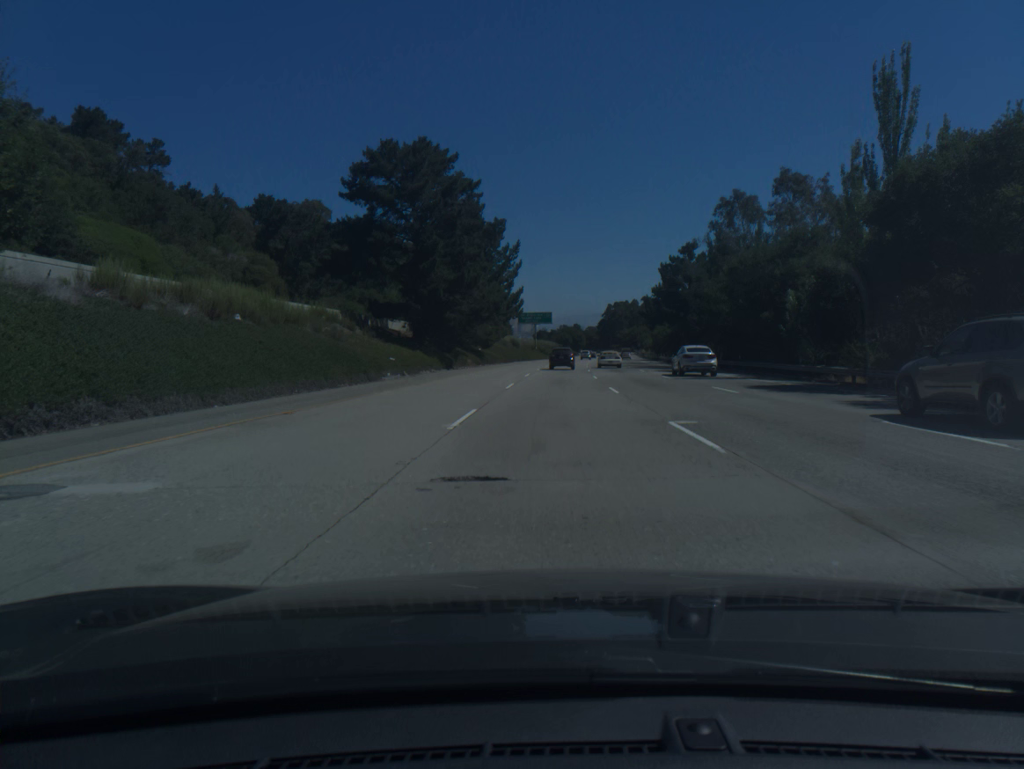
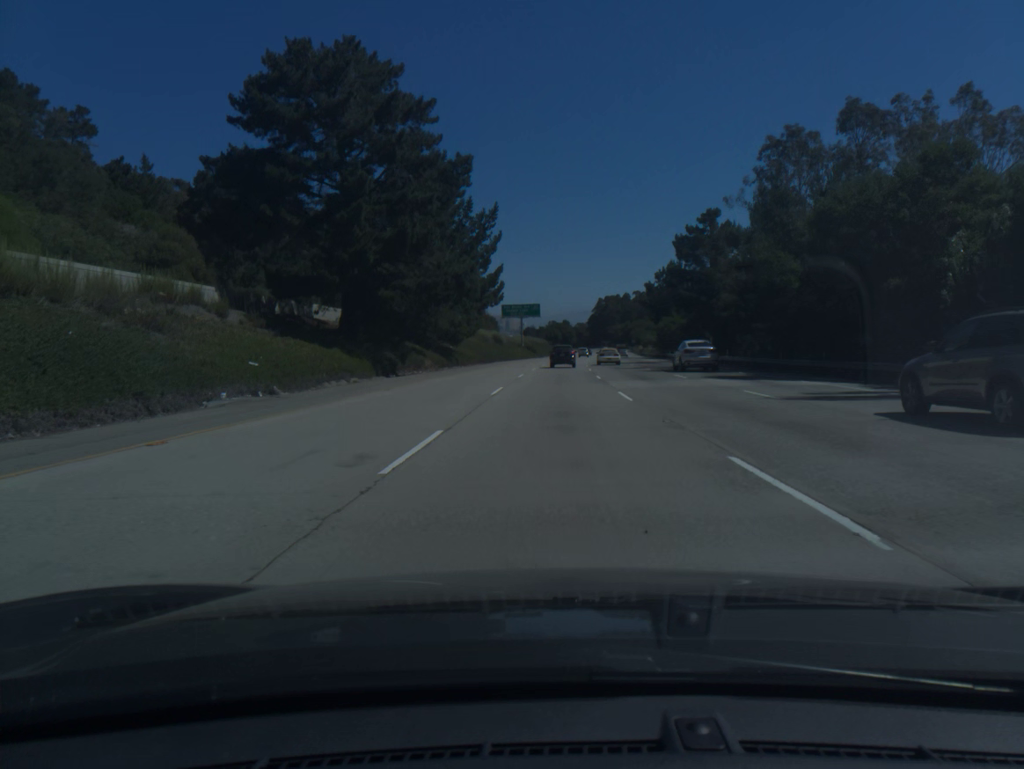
(+0.2, +19.5) m; +1°
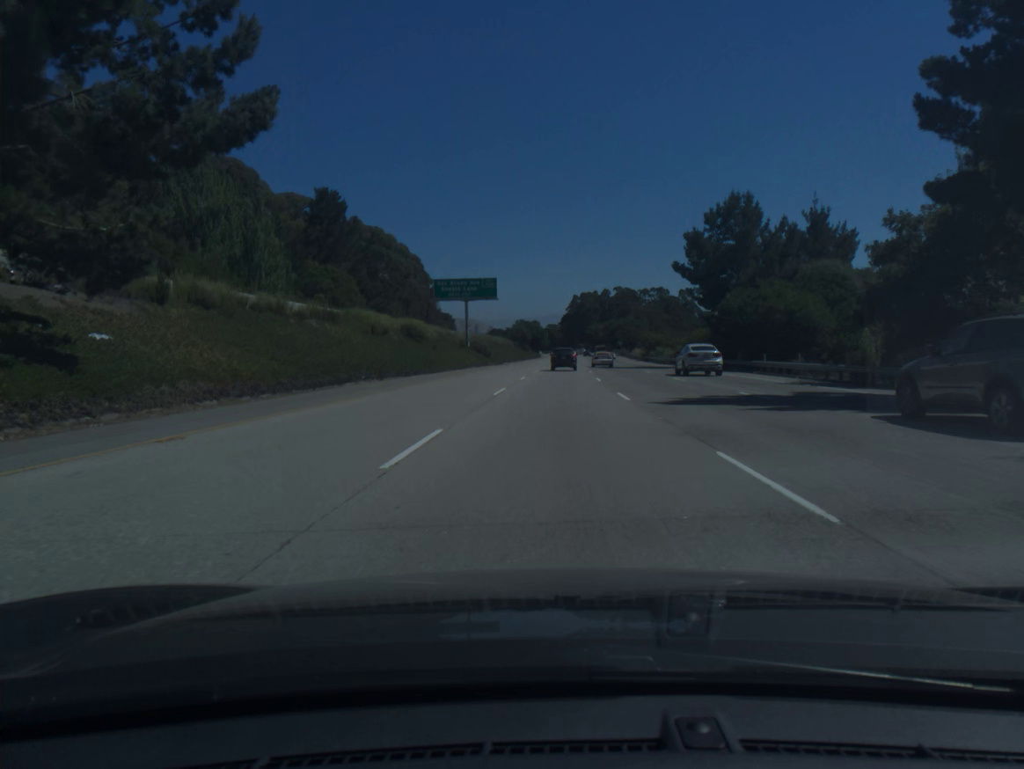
(+1.2, +57.9) m; +2°
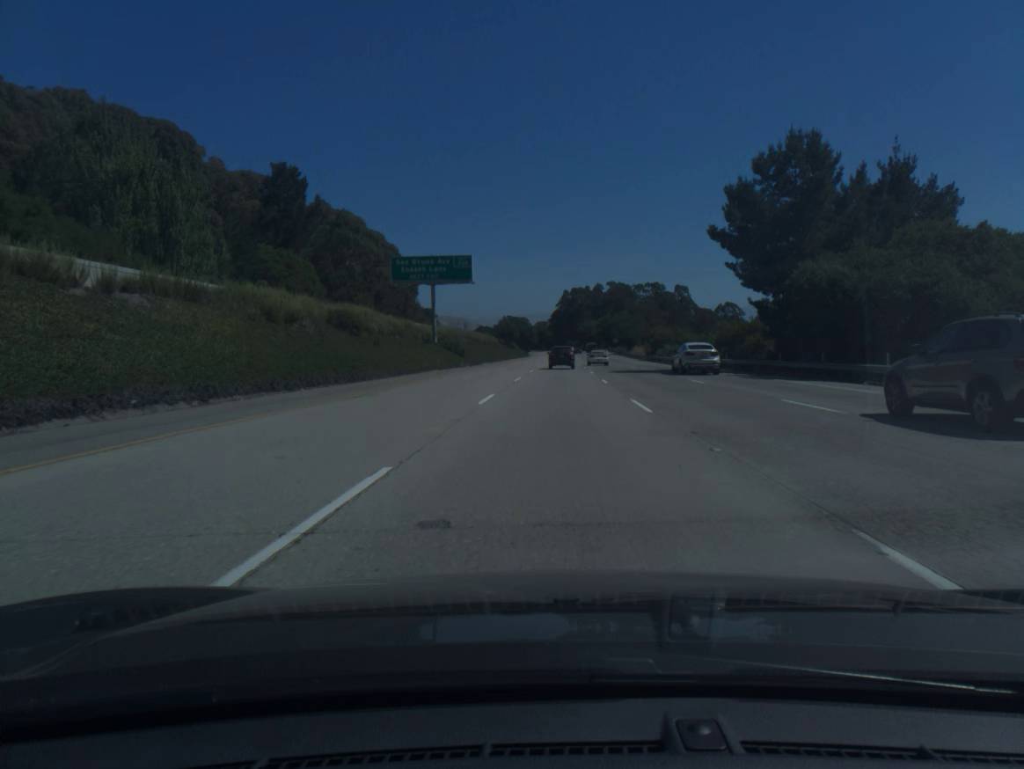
(+0.1, +19.1) m; +1°
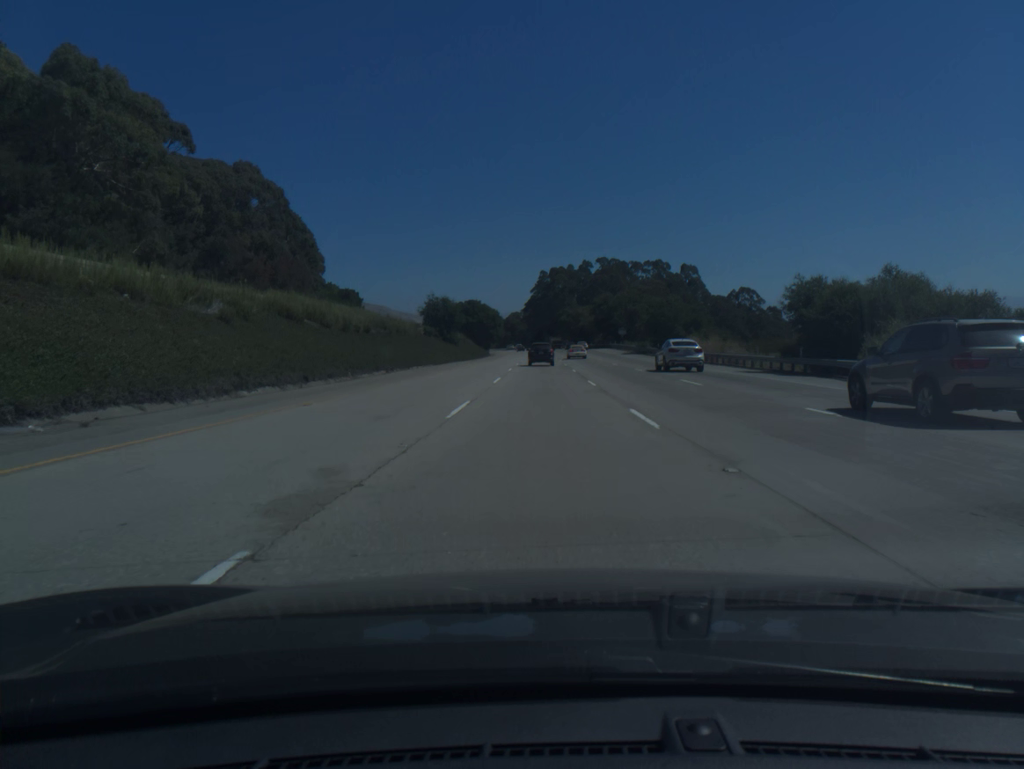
(+1.7, +76.0) m; +2°
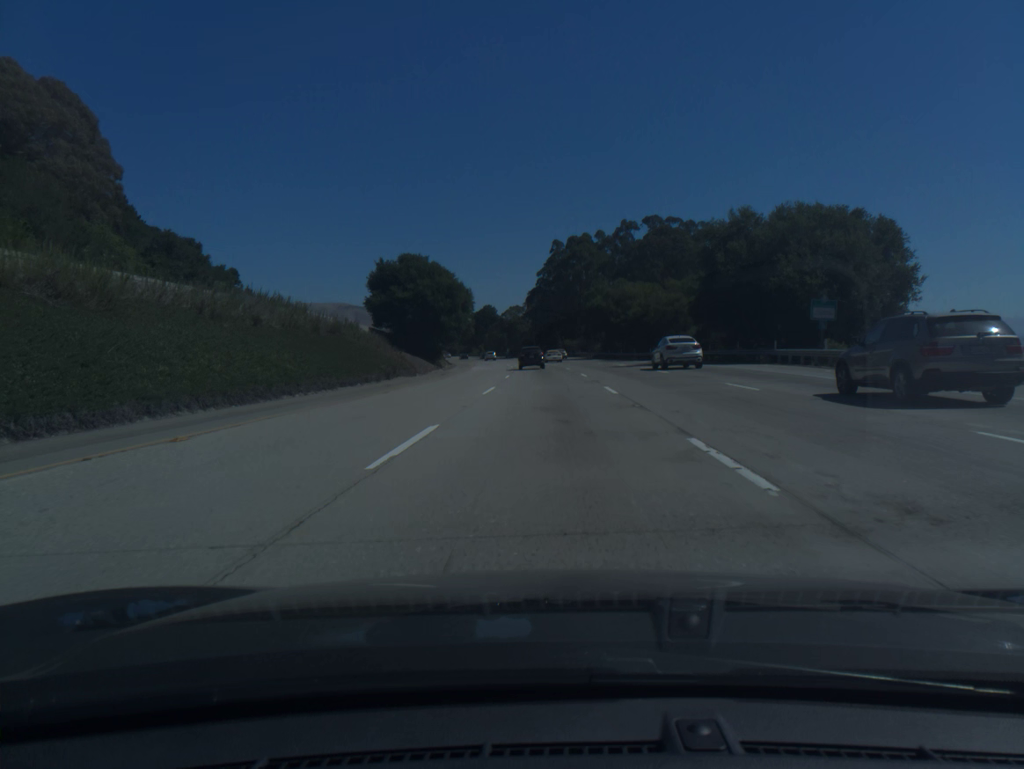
(-0.6, +94.0) m; -1°
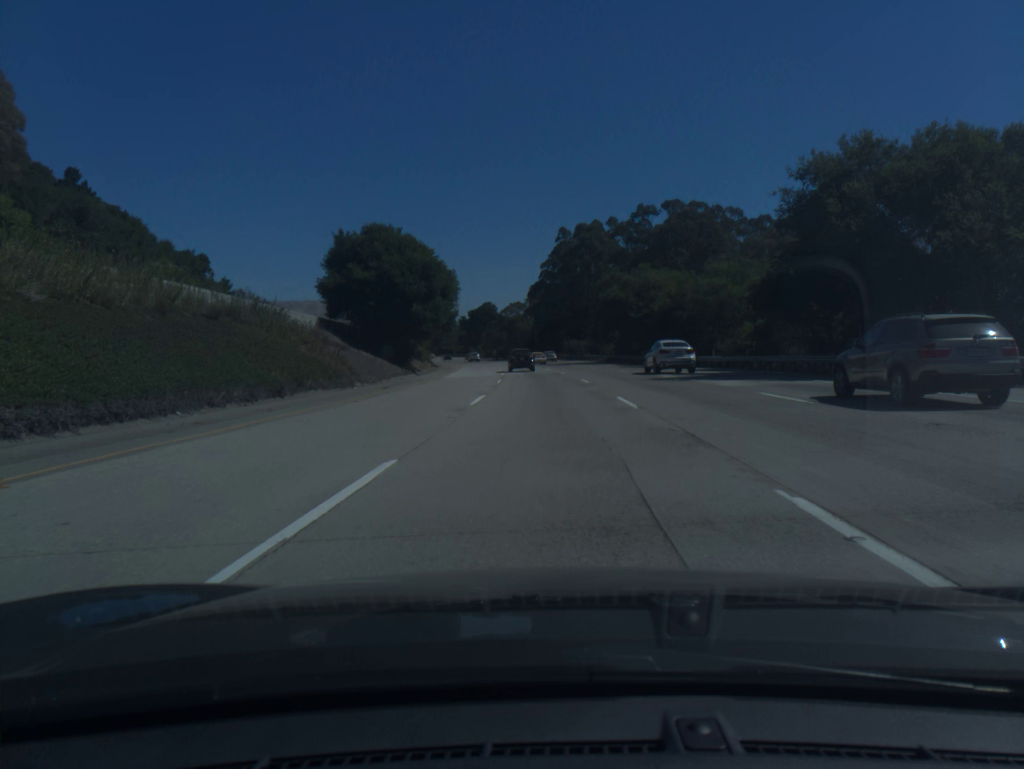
(0.0, +18.7) m; 0°
